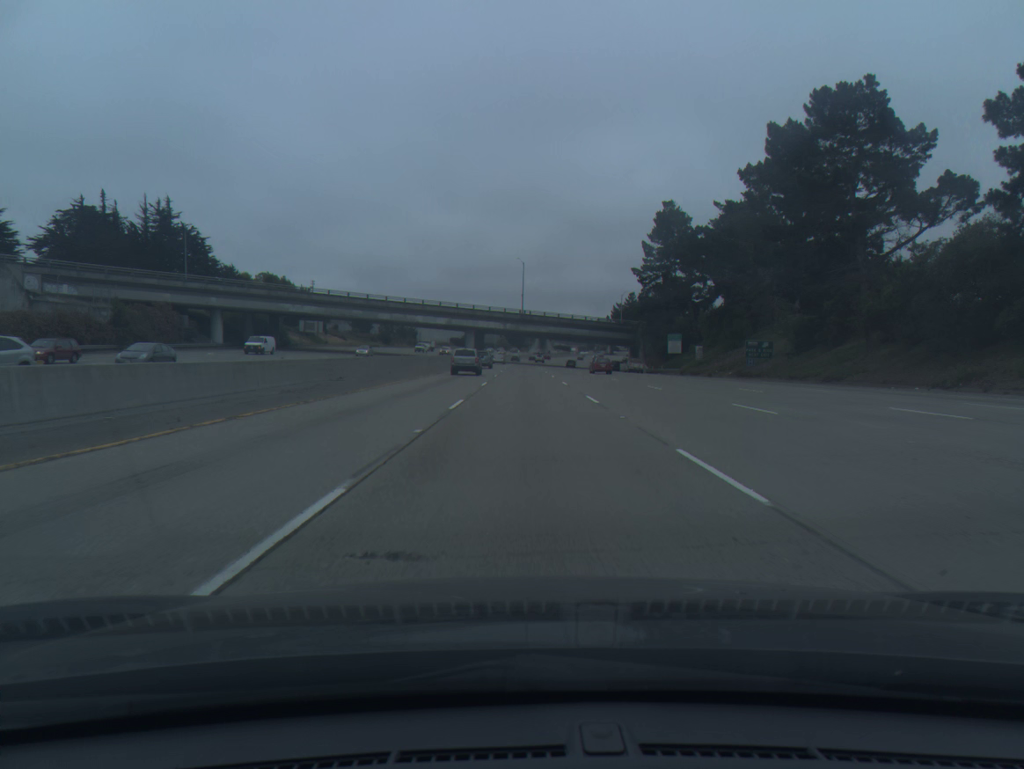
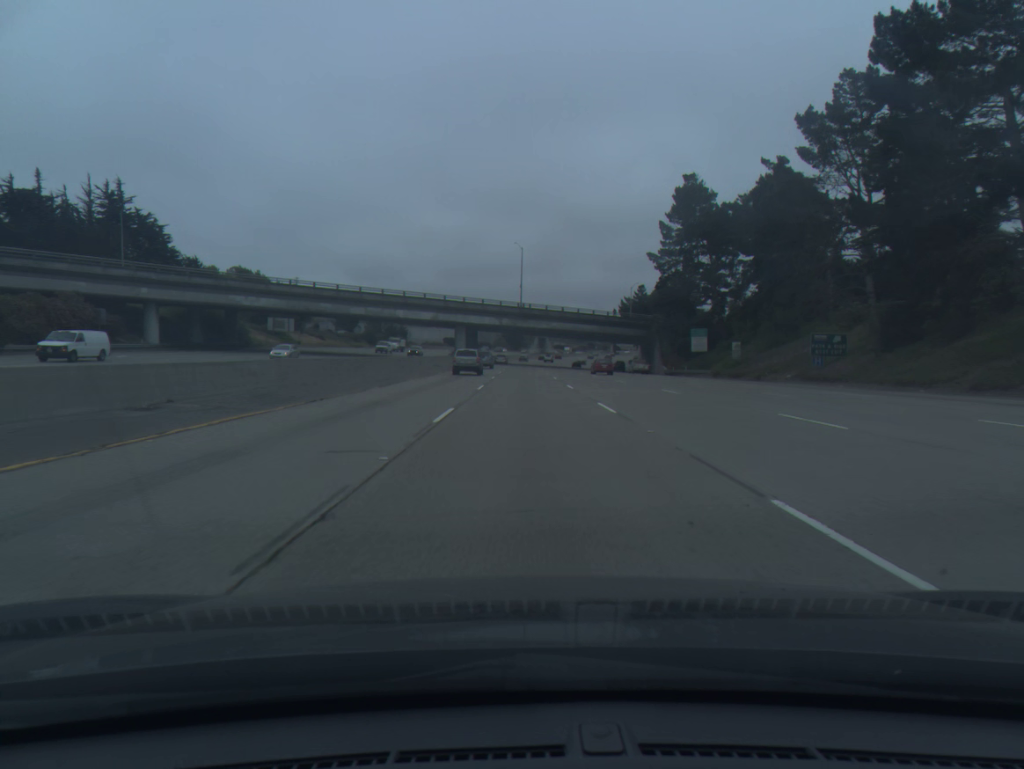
(0.0, +18.2) m; 0°
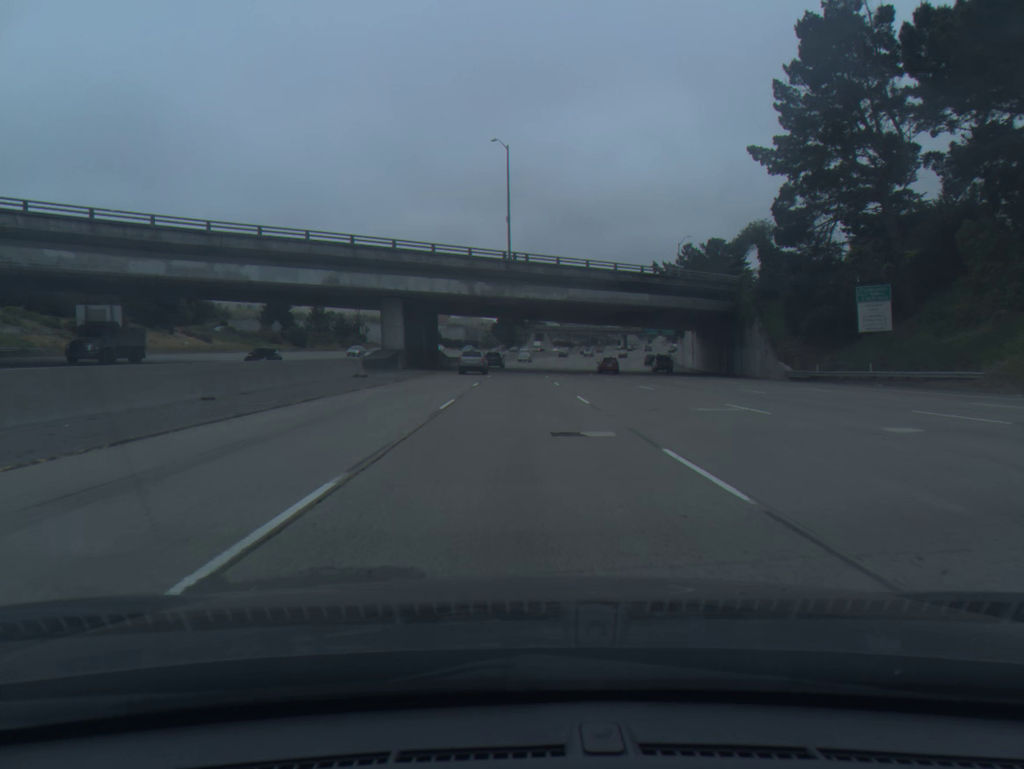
(+0.3, +54.6) m; 0°
